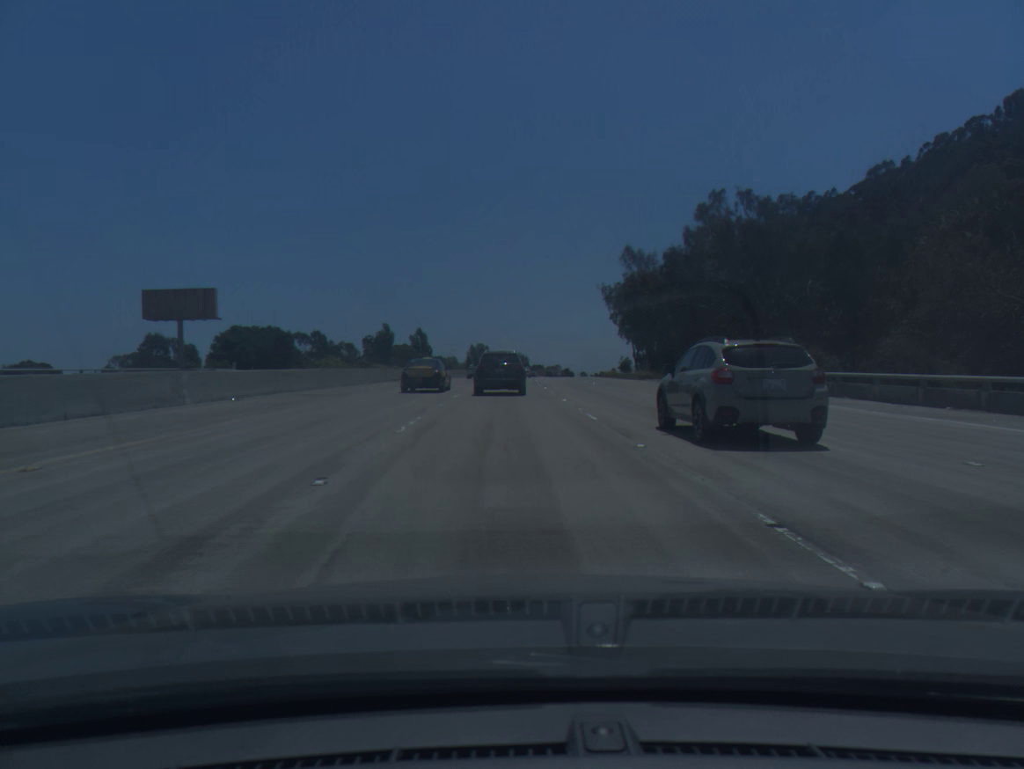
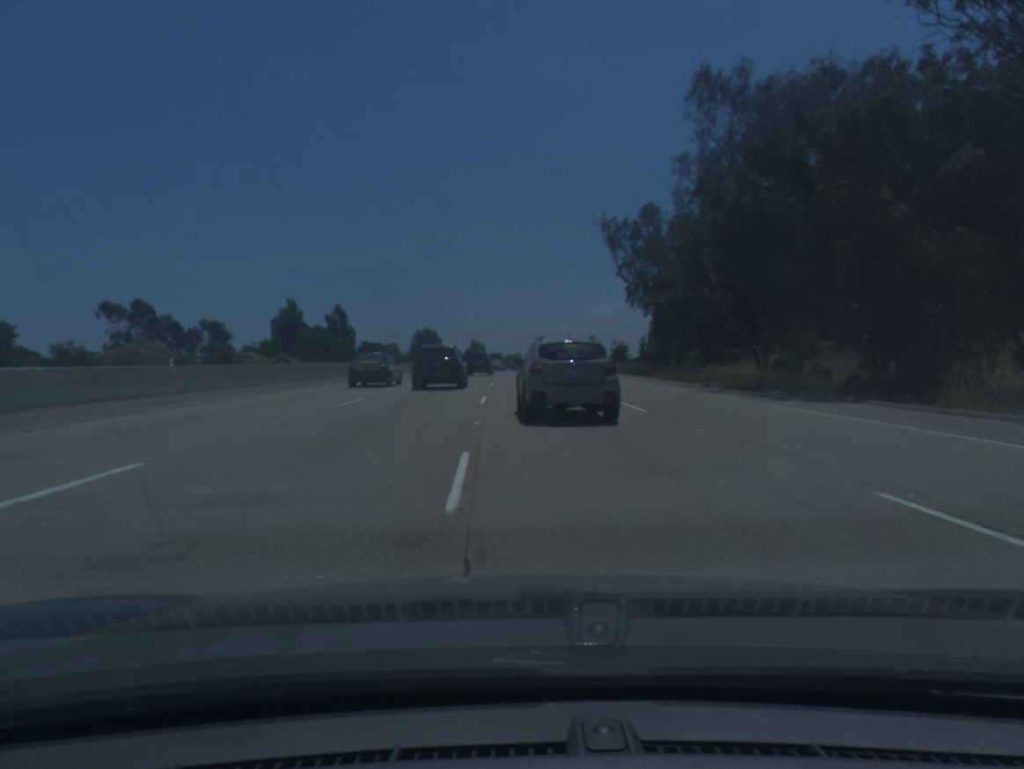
(+1.5, +55.8) m; +3°
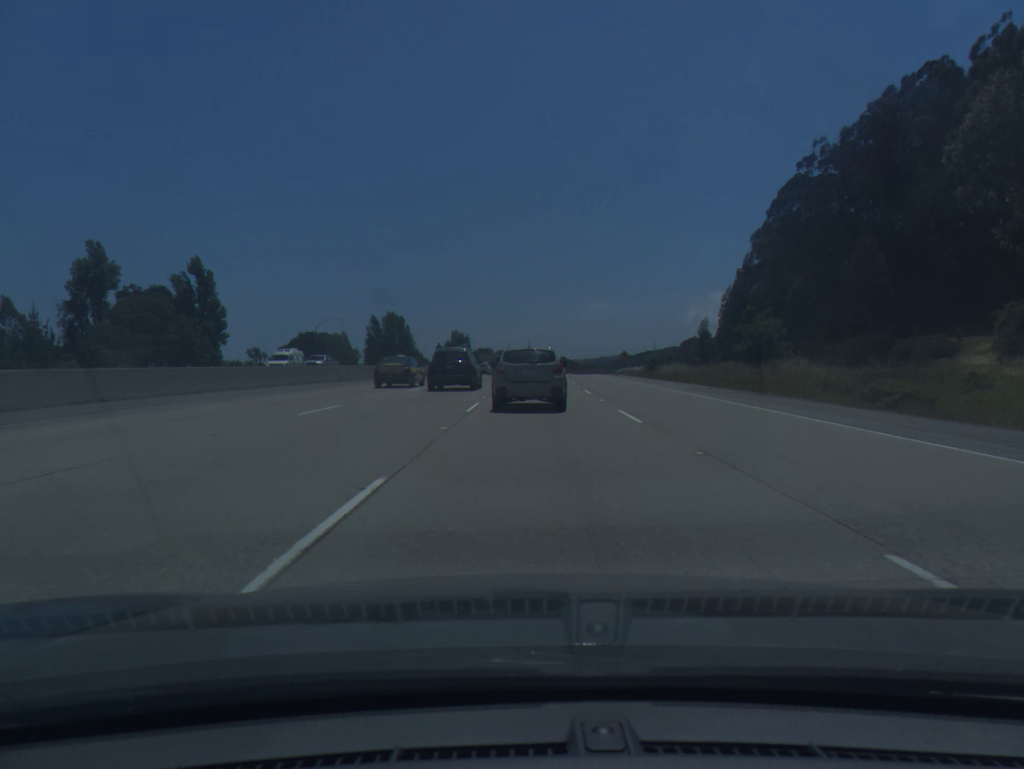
(+0.2, +73.5) m; +1°
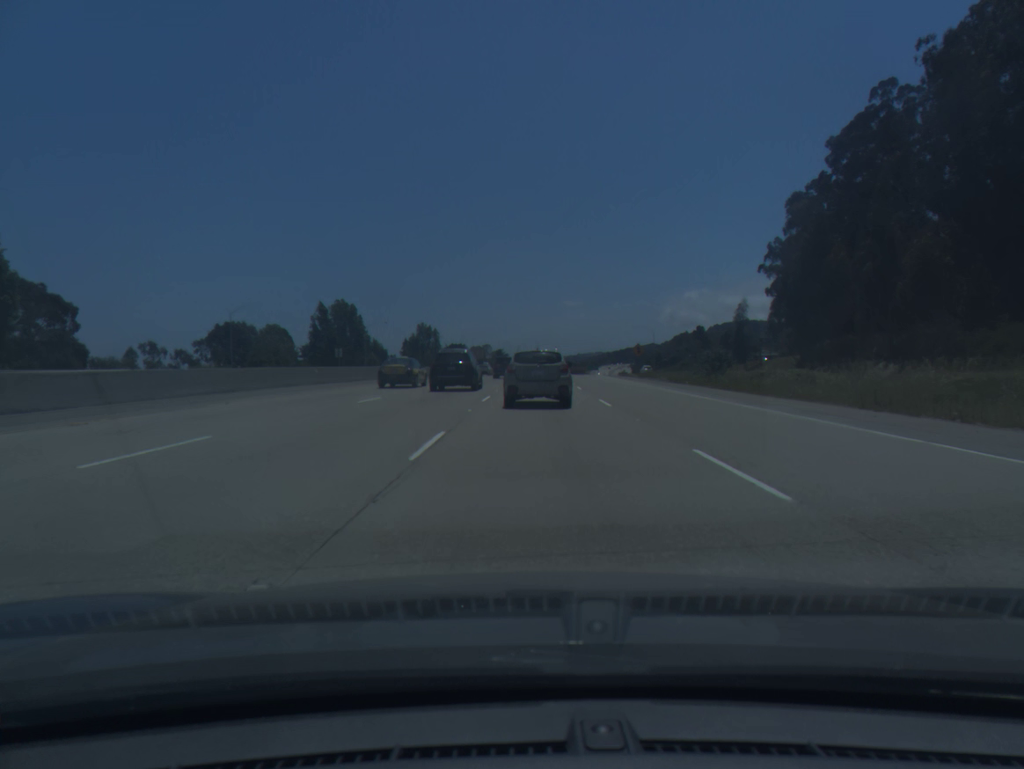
(+0.5, +37.0) m; +2°
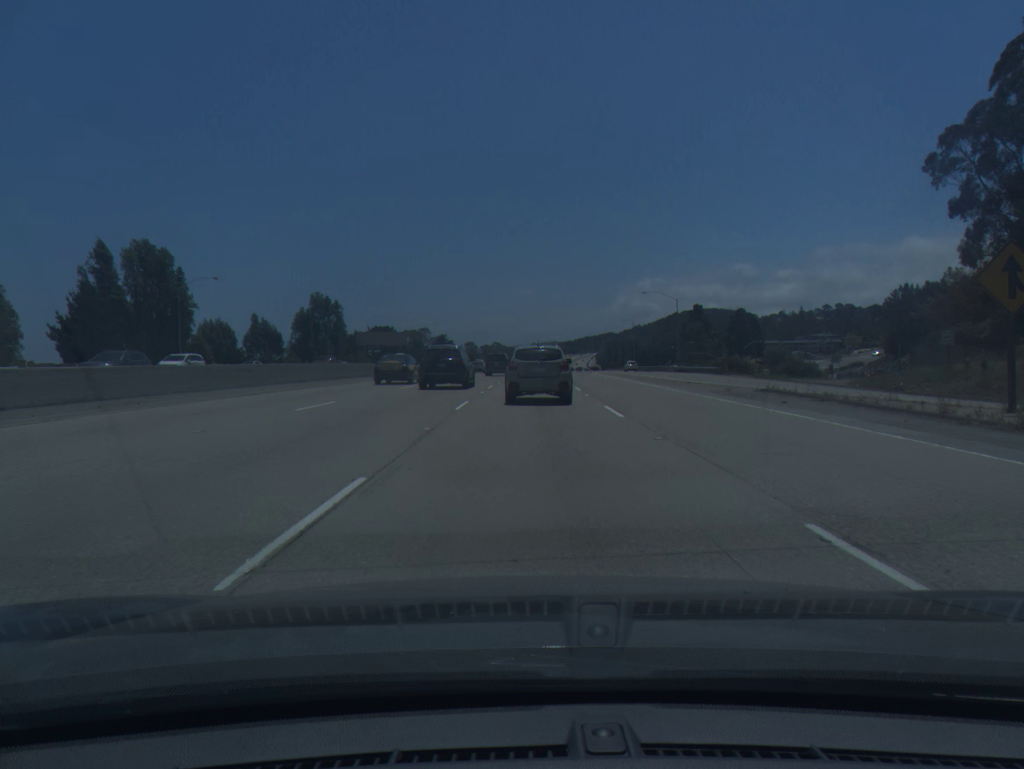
(+2.2, +76.1) m; +3°
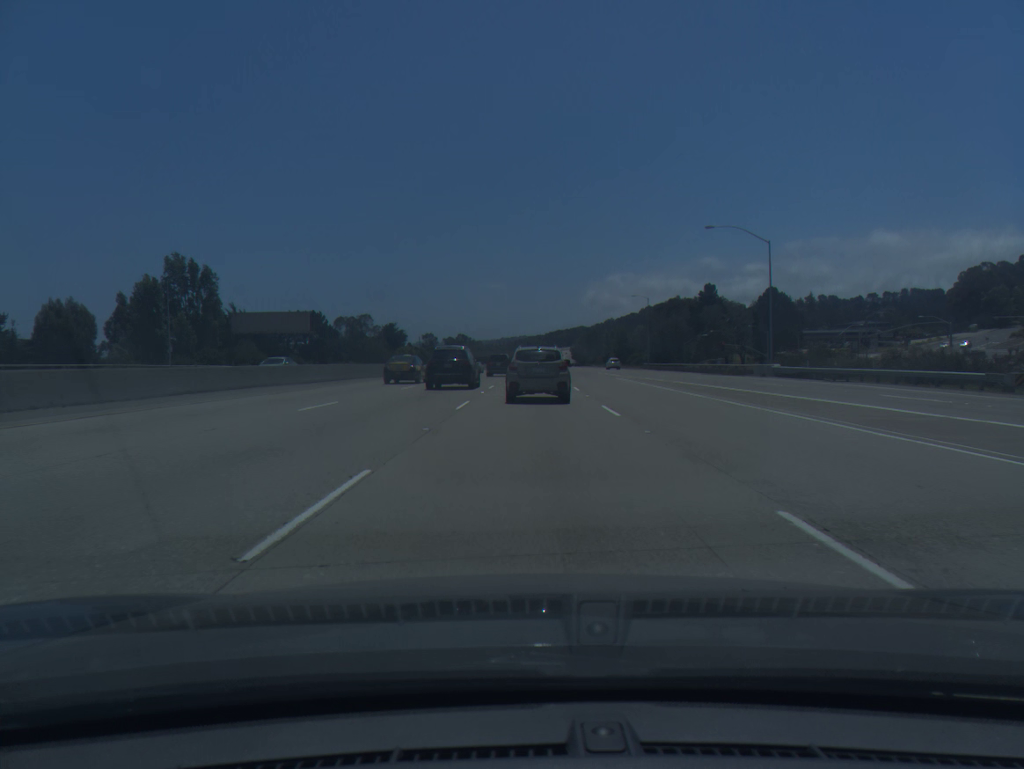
(+1.1, +56.6) m; +2°
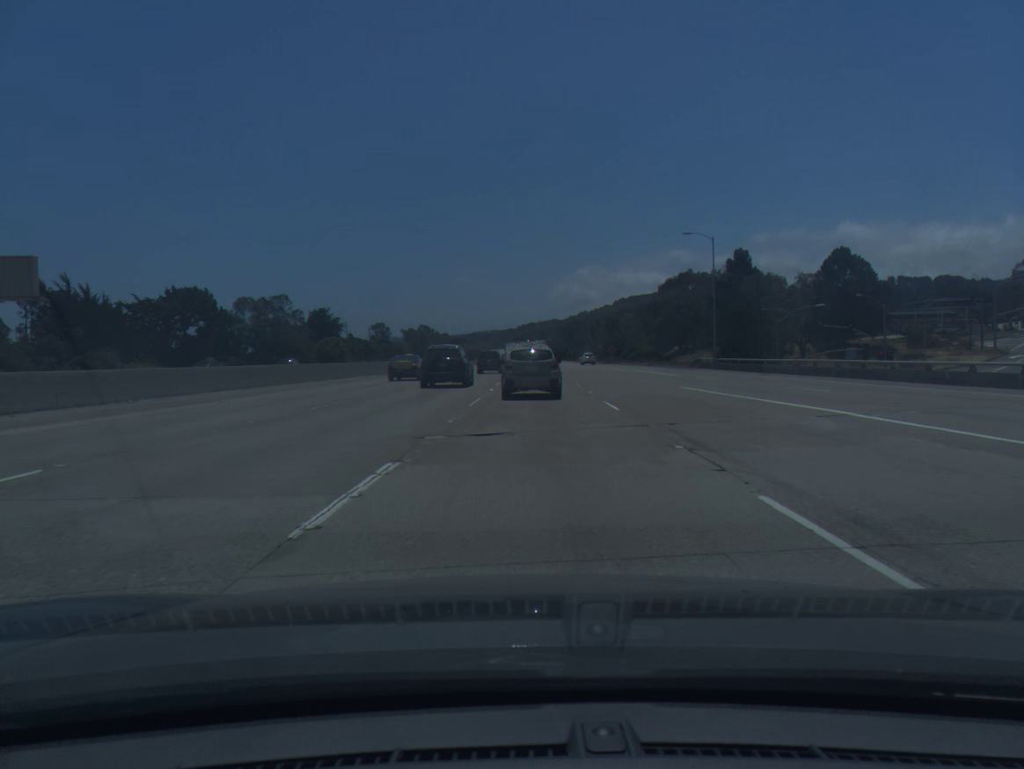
(+1.1, +56.5) m; +2°
